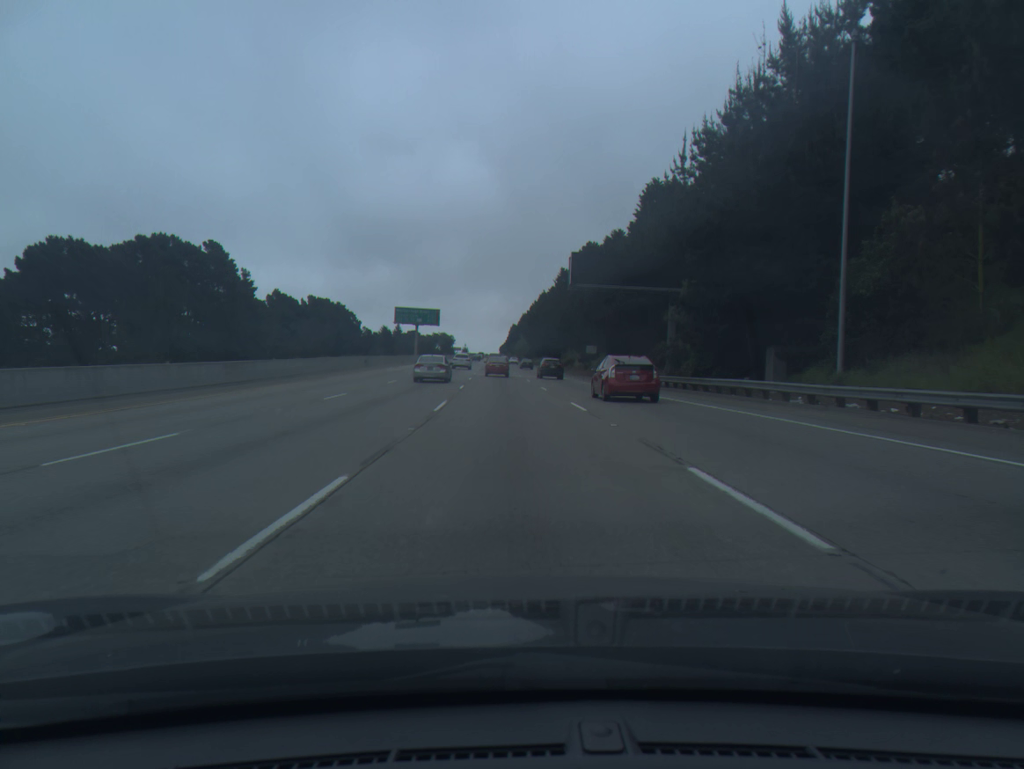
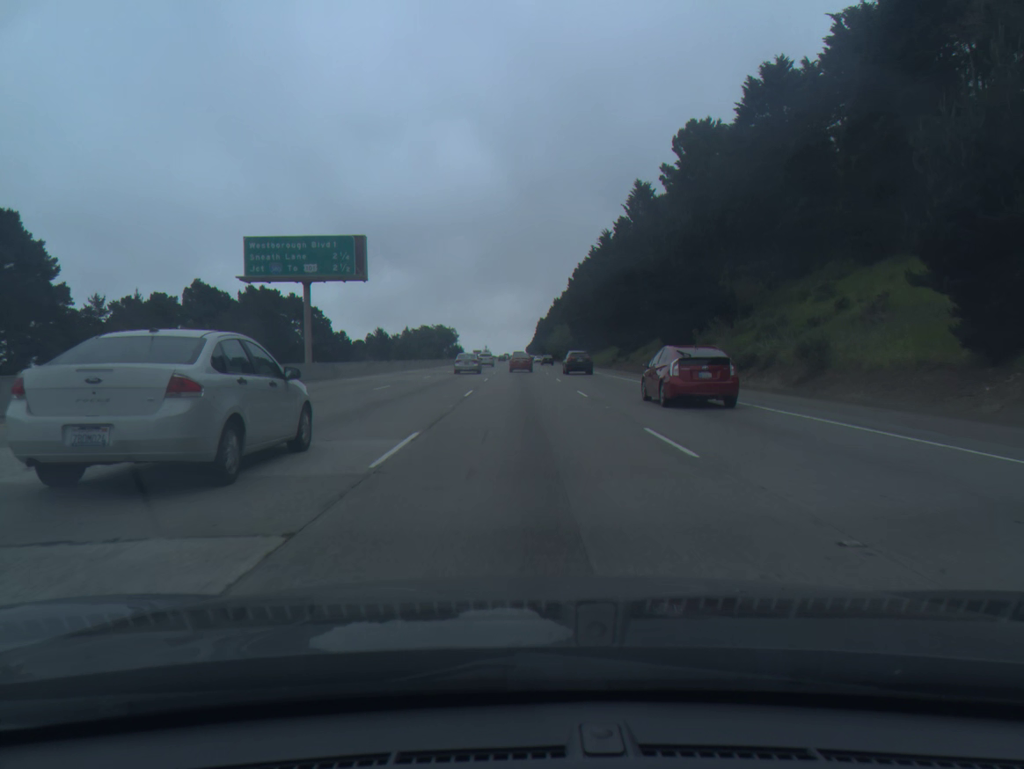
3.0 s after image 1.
(-2.5, +83.0) m; -2°
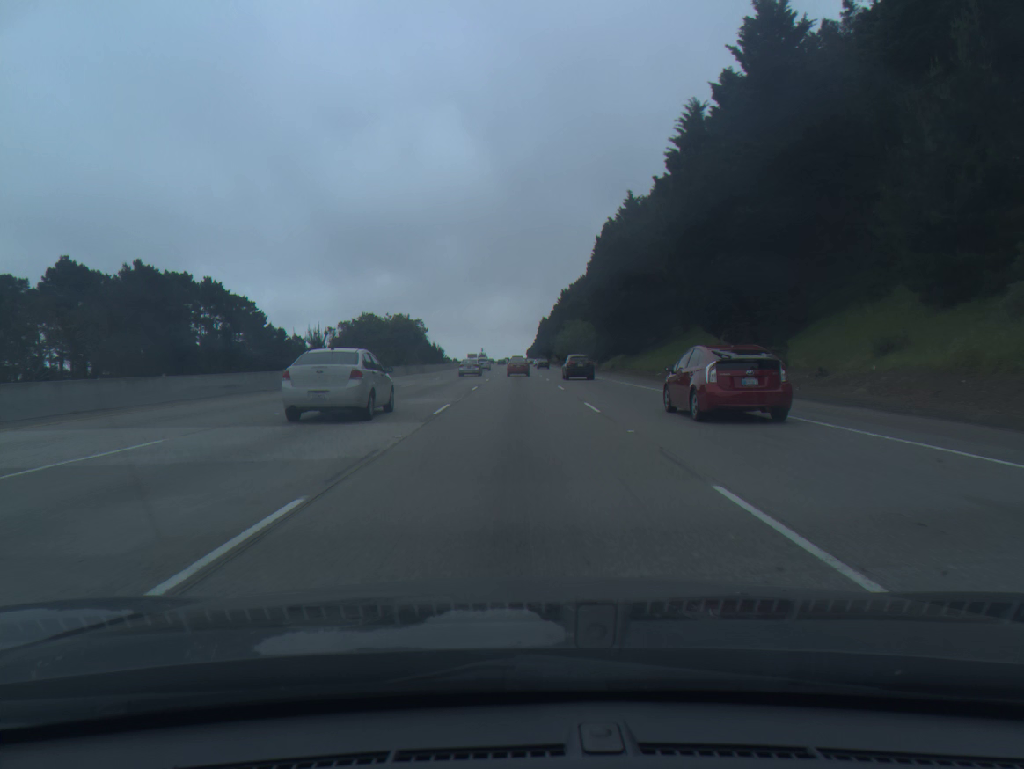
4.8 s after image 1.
(+0.1, +49.6) m; 0°
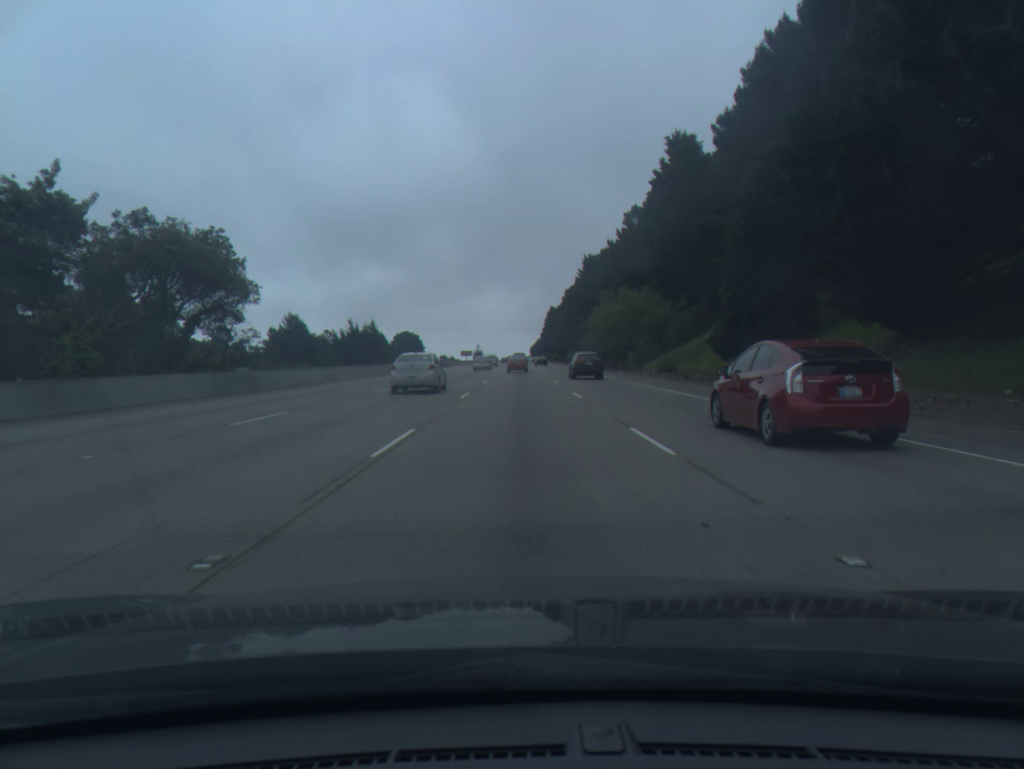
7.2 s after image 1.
(-0.3, +66.7) m; 0°
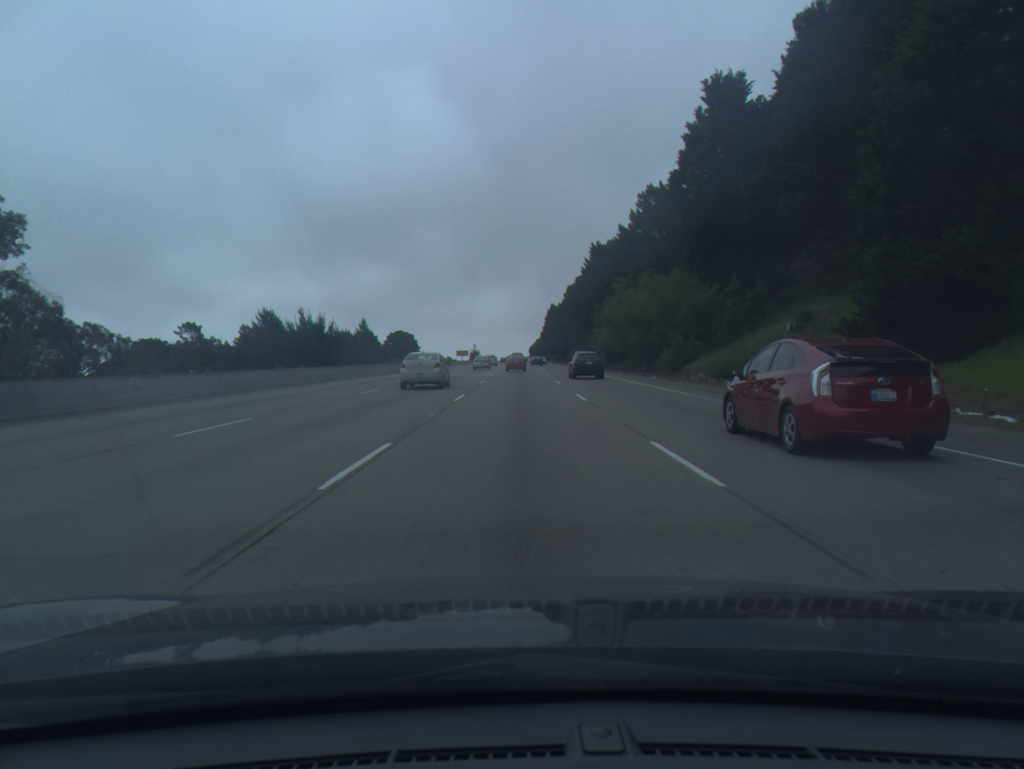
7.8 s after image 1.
(0.0, +16.9) m; 0°
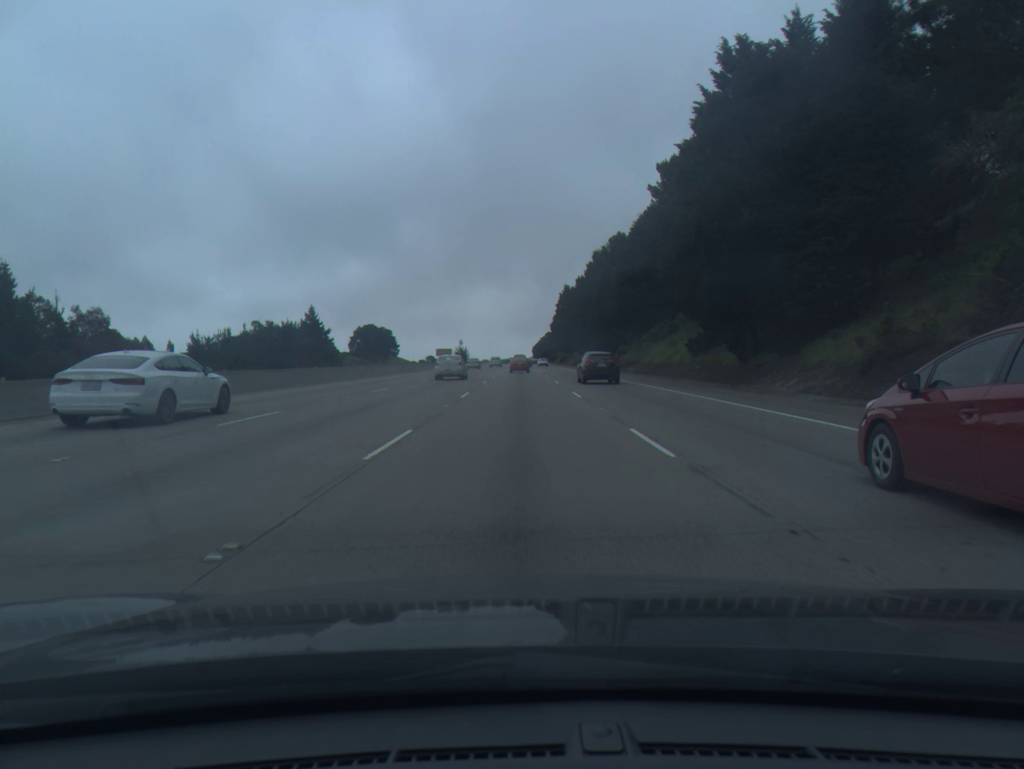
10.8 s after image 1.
(0.0, +85.7) m; 0°
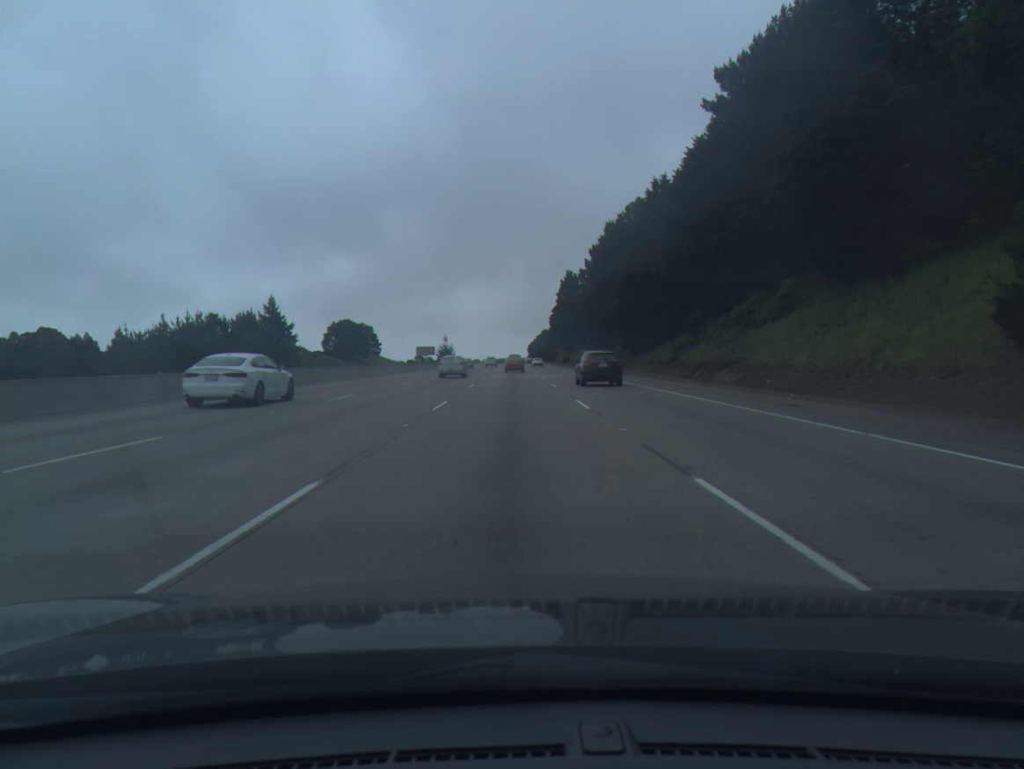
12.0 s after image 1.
(+0.2, +34.7) m; 0°
